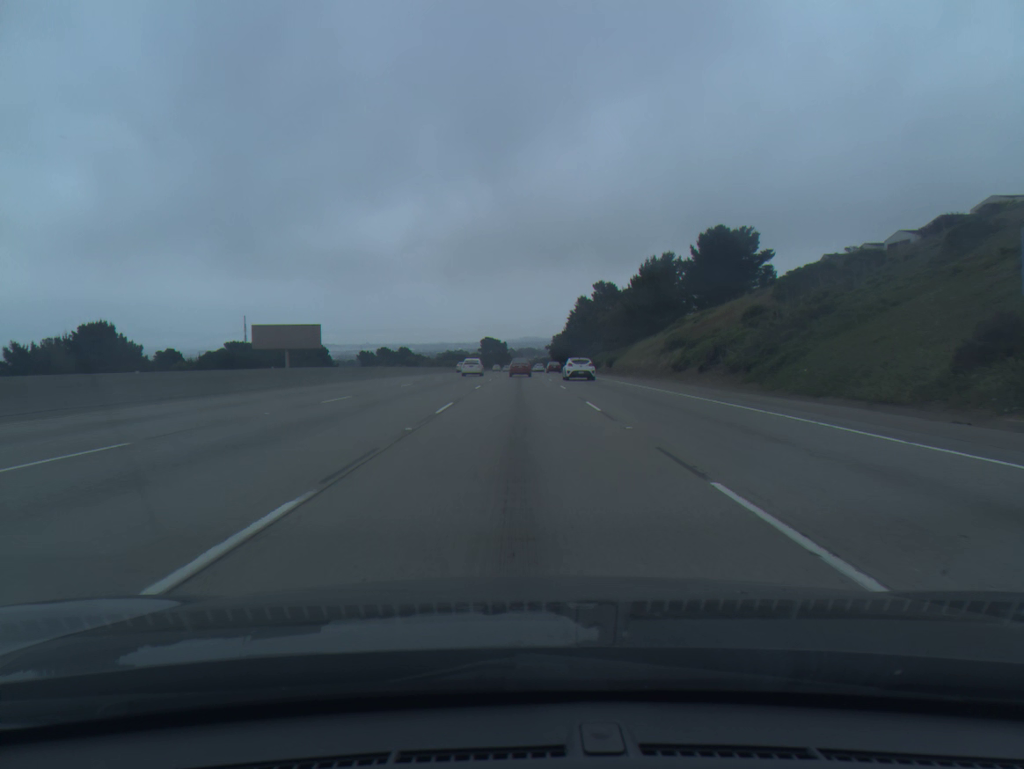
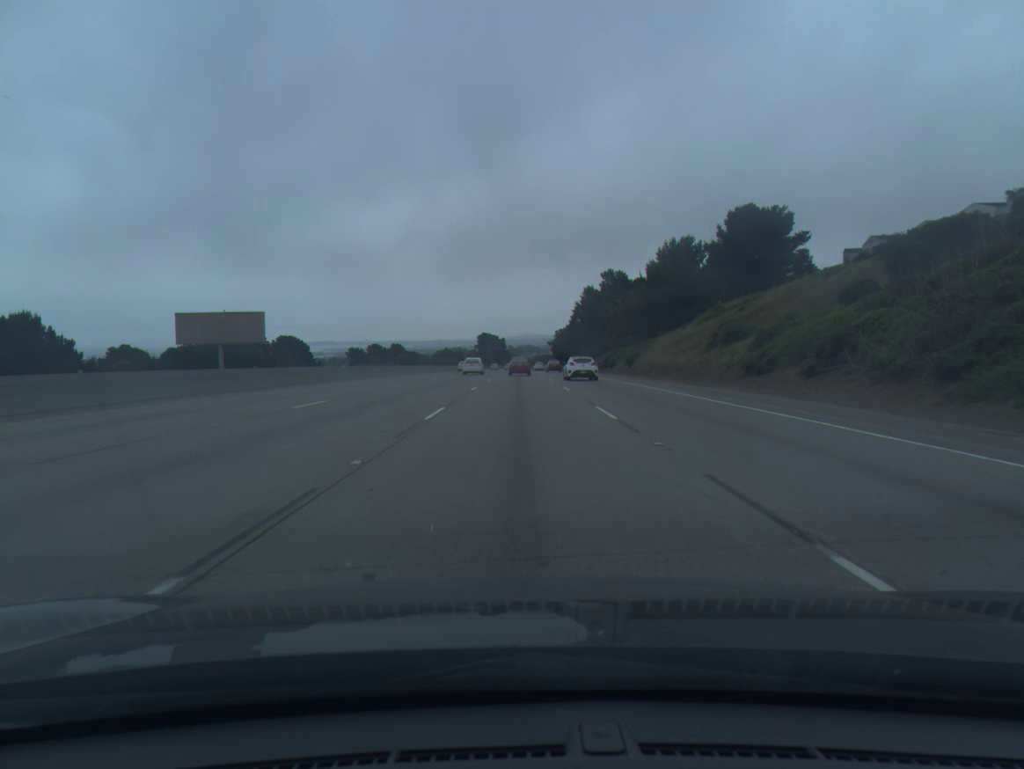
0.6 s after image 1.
(0.0, +17.4) m; 0°
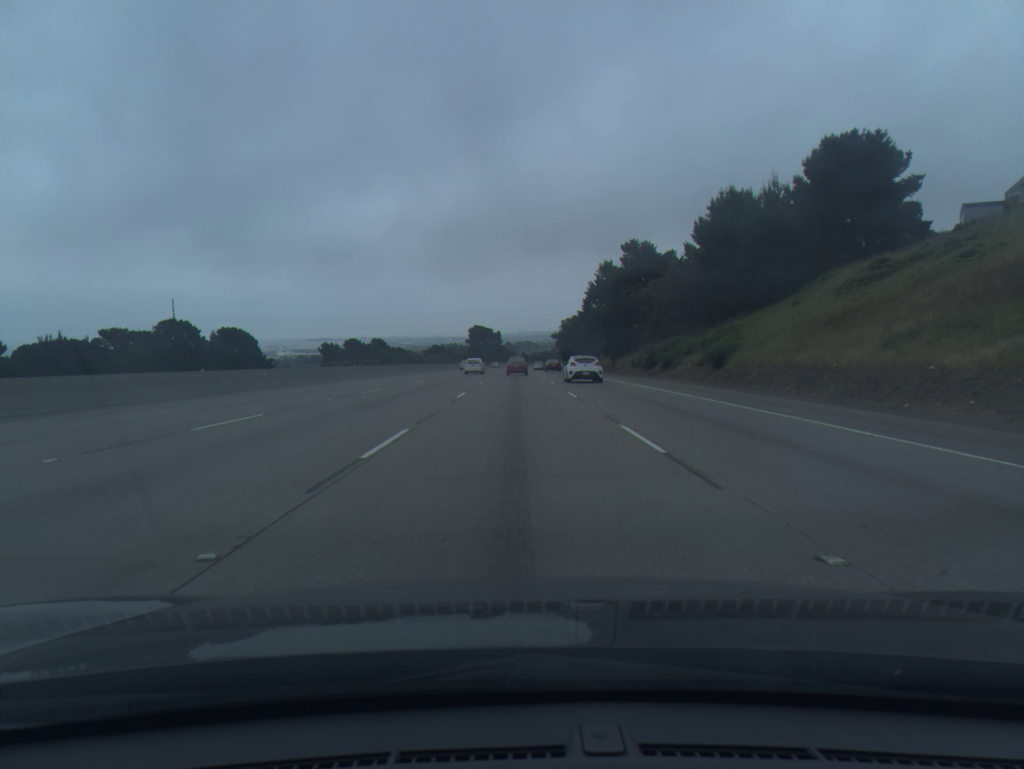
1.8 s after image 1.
(+0.1, +35.0) m; 0°
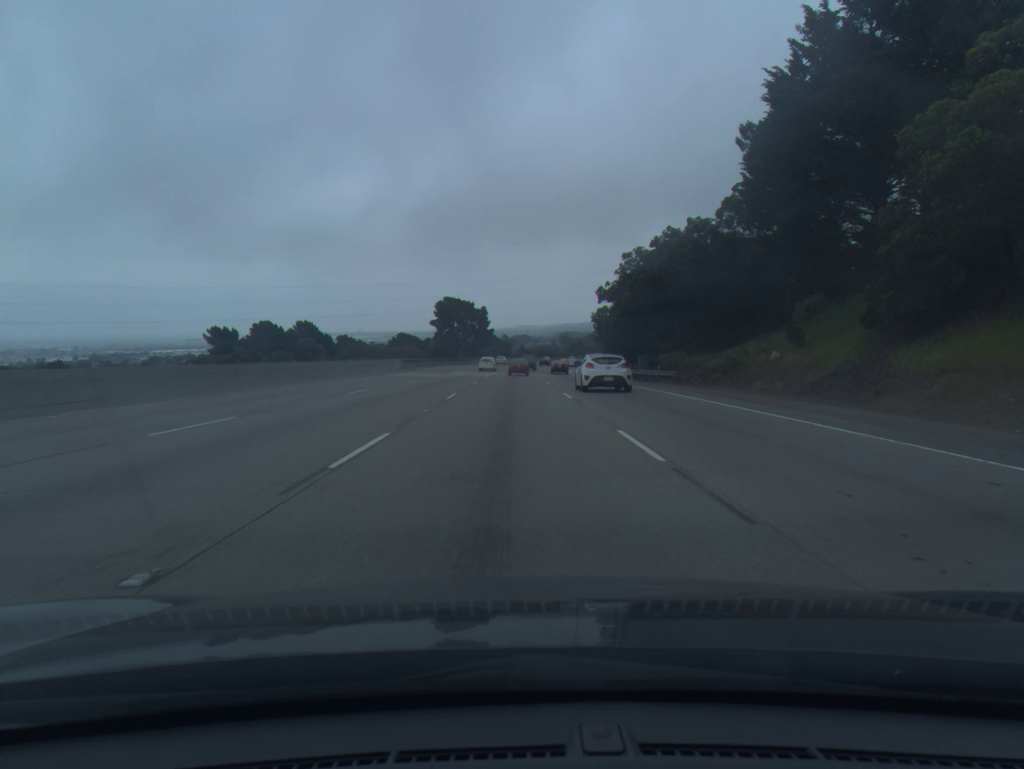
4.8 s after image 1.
(-0.1, +88.6) m; 0°
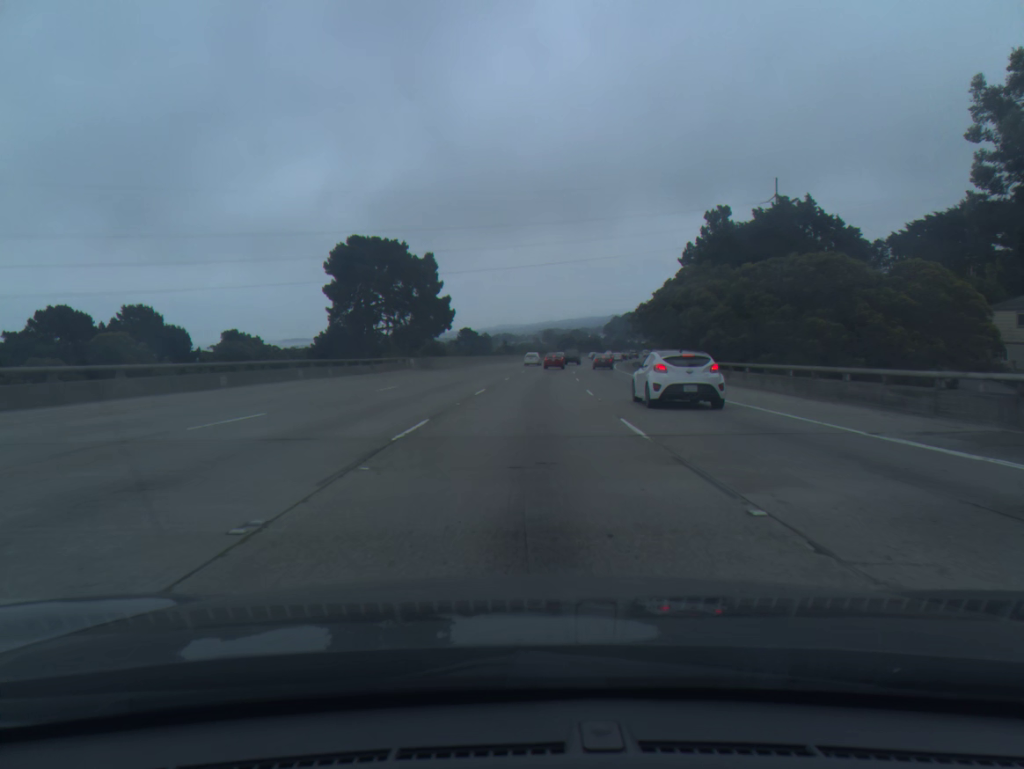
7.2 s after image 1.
(-0.3, +72.0) m; +1°
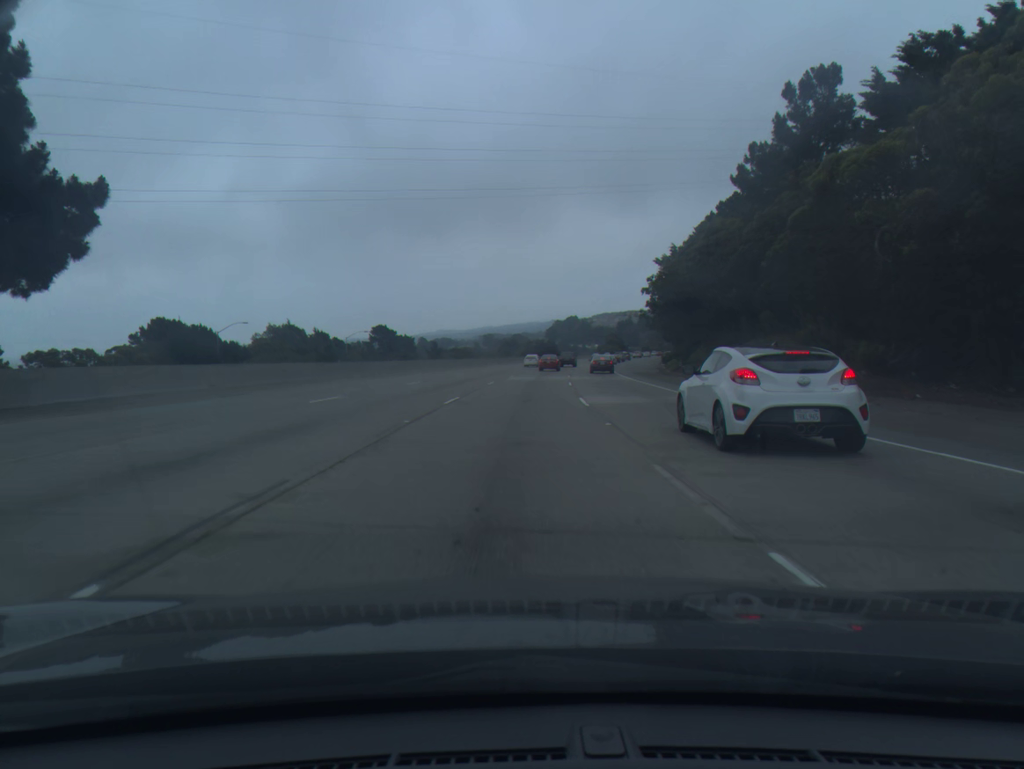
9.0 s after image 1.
(+2.2, +54.5) m; +4°
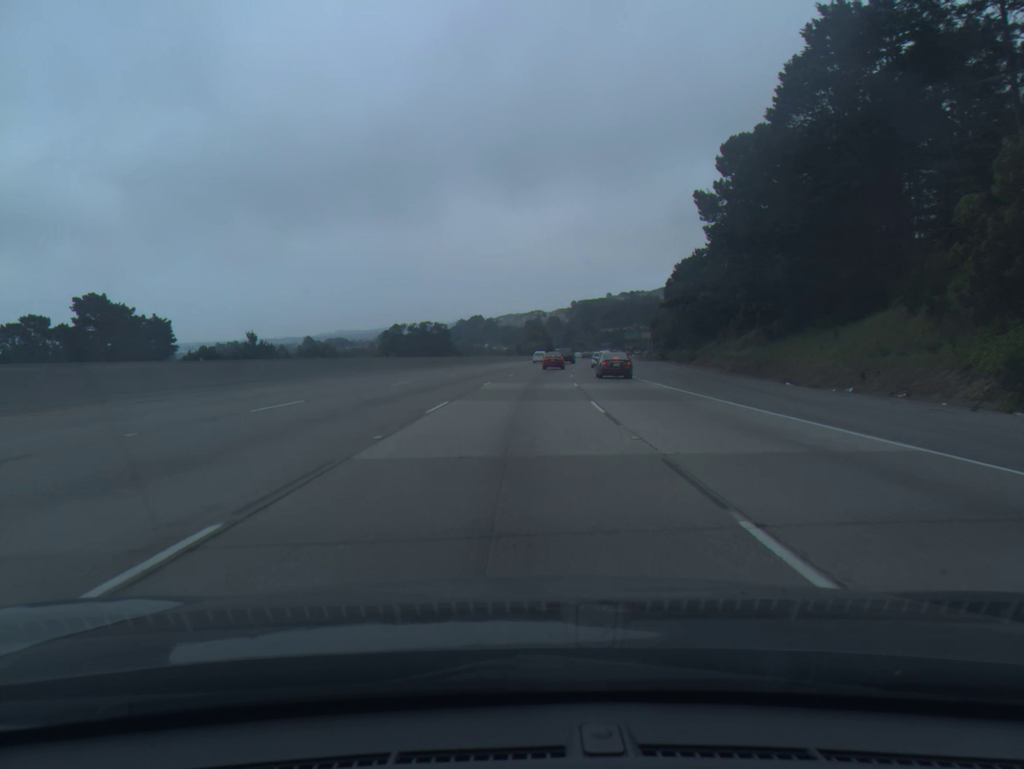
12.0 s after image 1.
(+5.3, +91.1) m; +7°
